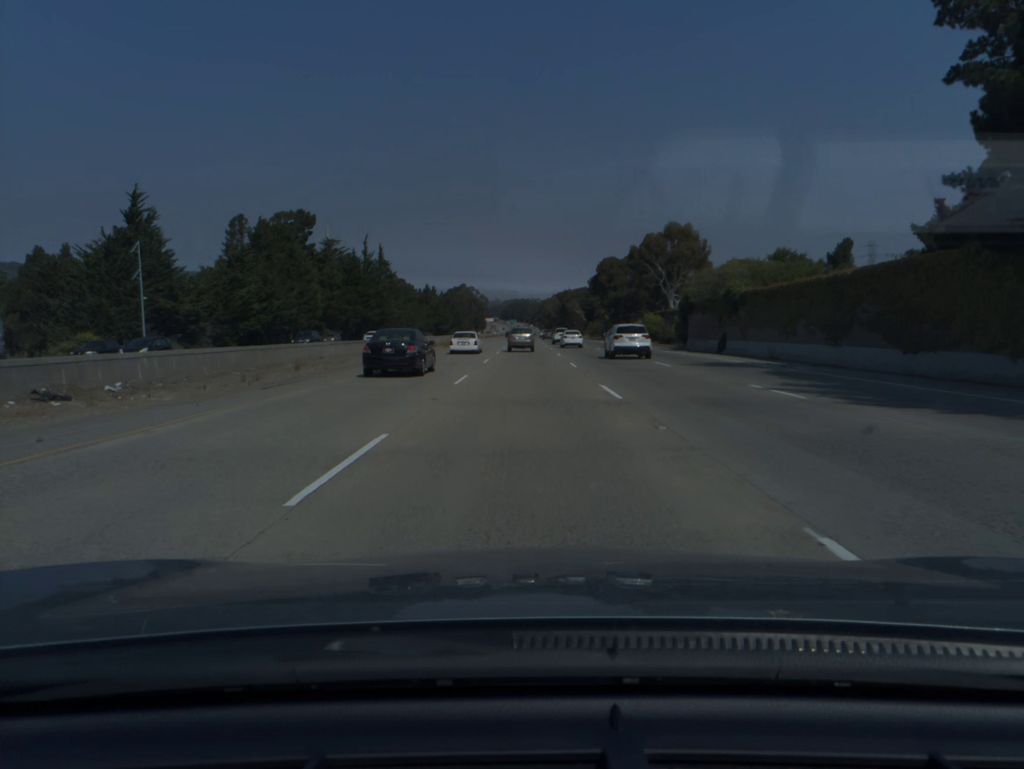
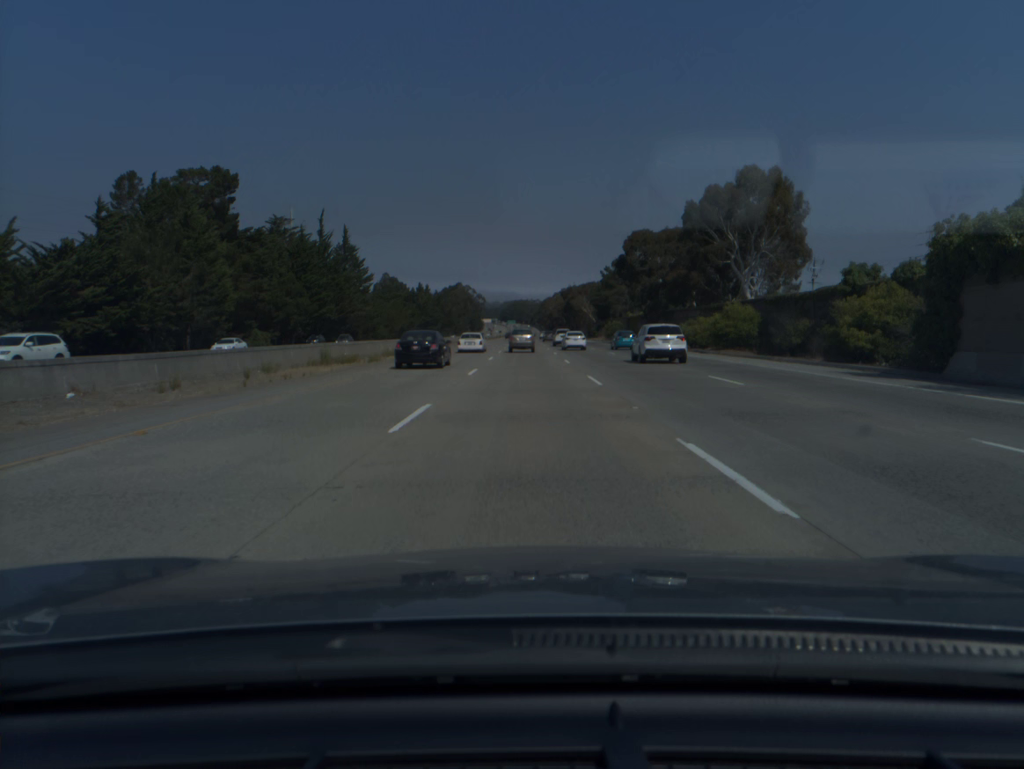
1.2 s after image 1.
(0.0, +39.5) m; 0°
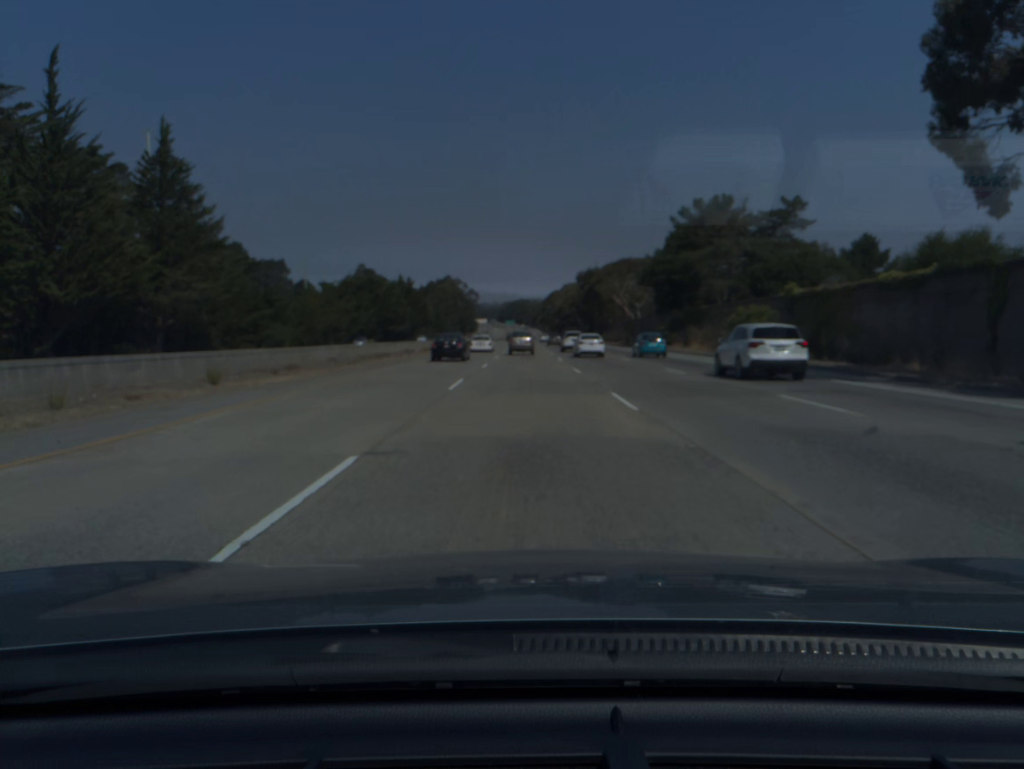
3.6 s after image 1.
(0.0, +79.2) m; 0°
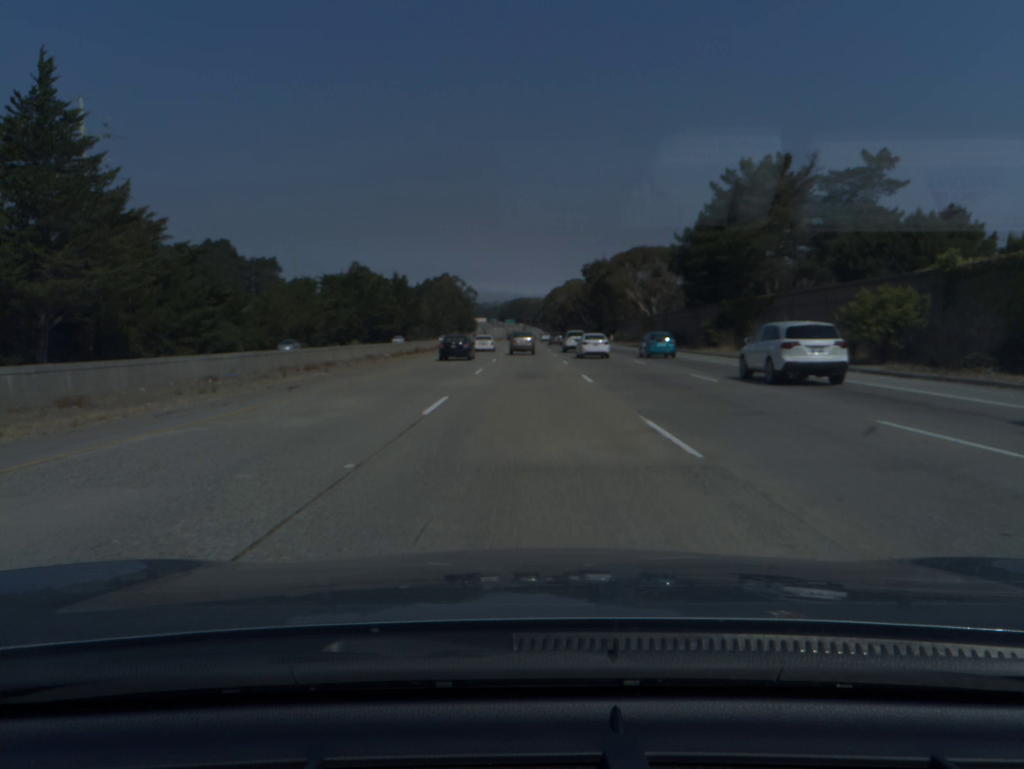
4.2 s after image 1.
(0.0, +19.8) m; 0°
